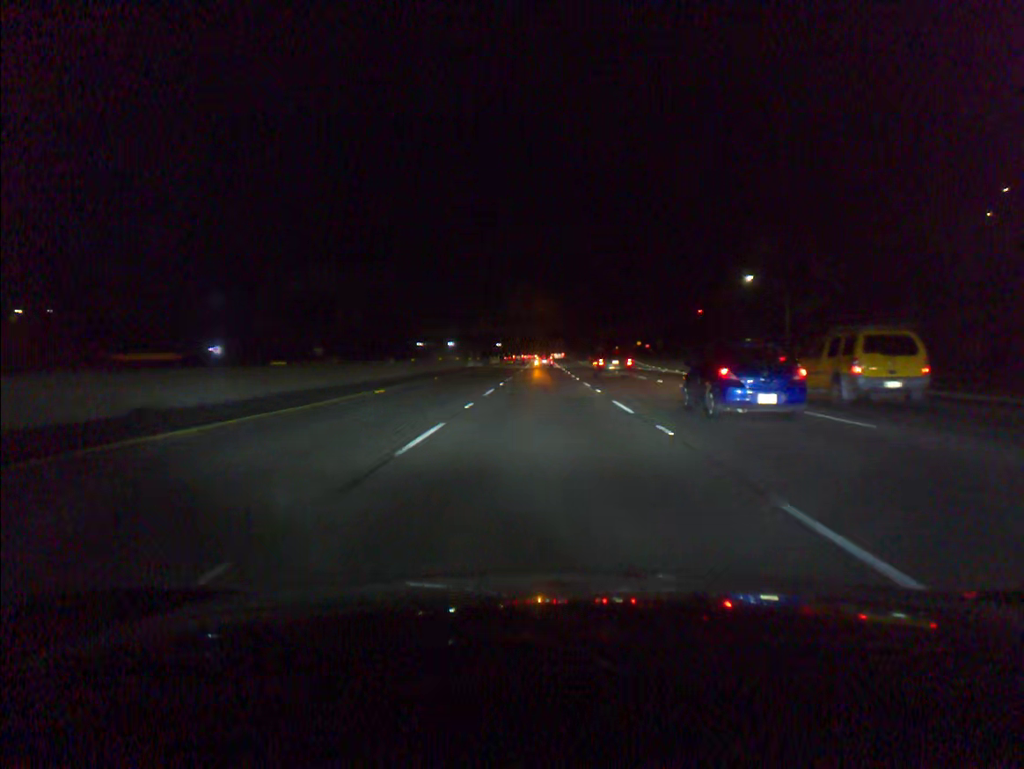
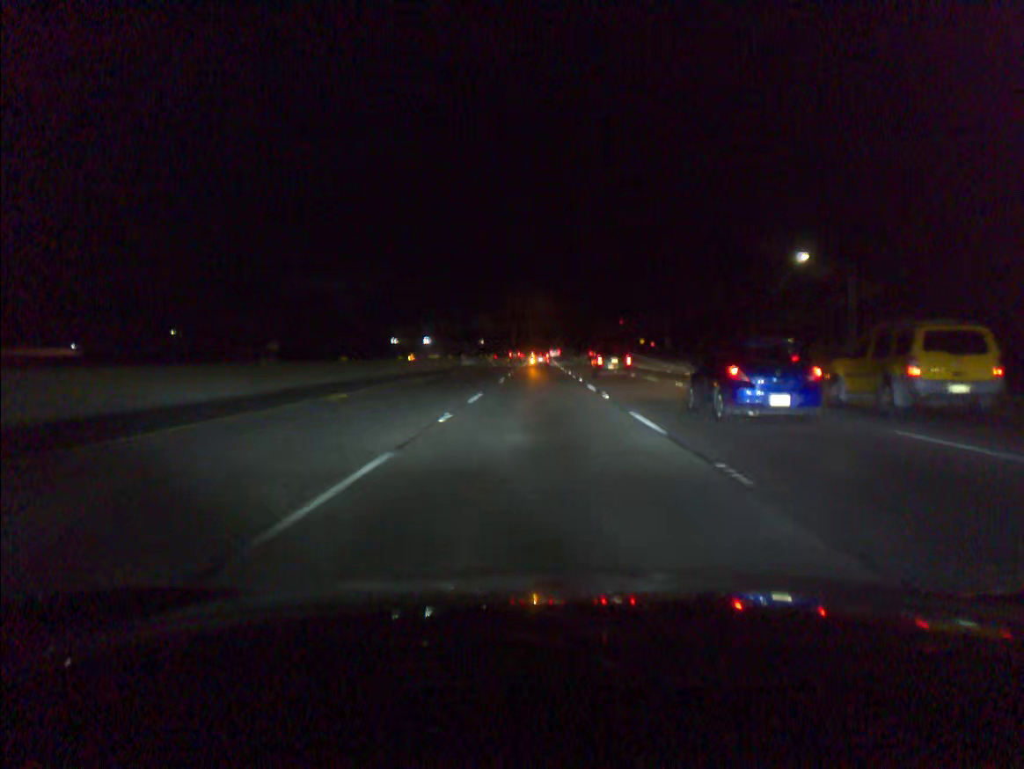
(0.0, +19.3) m; 0°
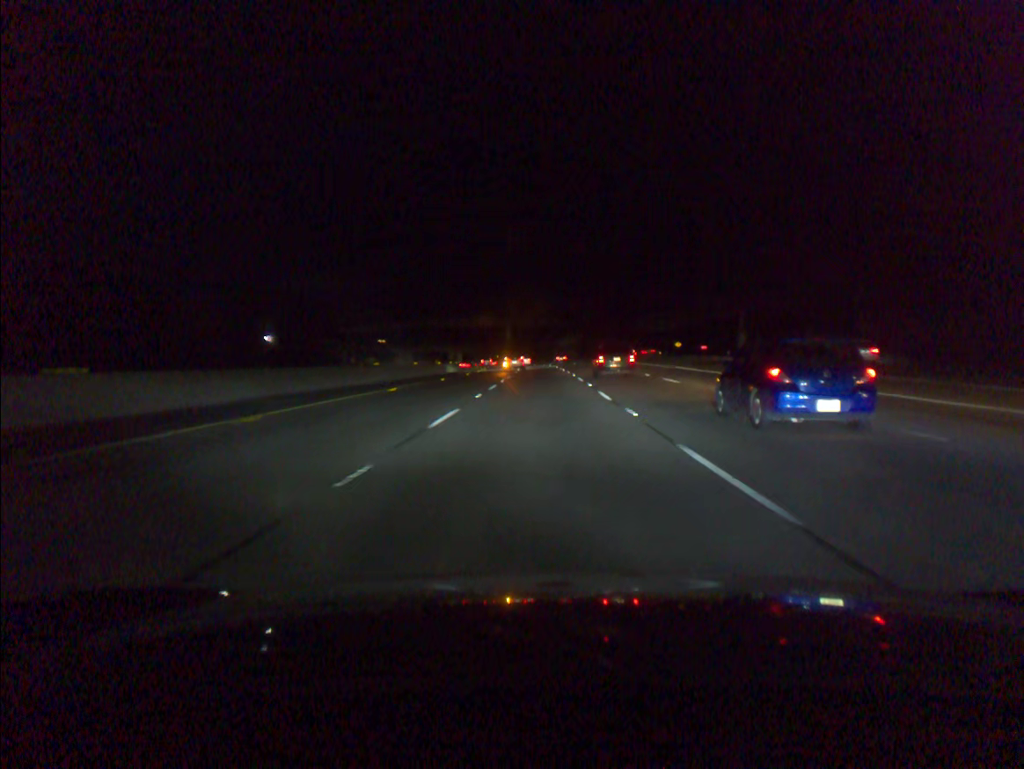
(0.0, +79.2) m; 0°
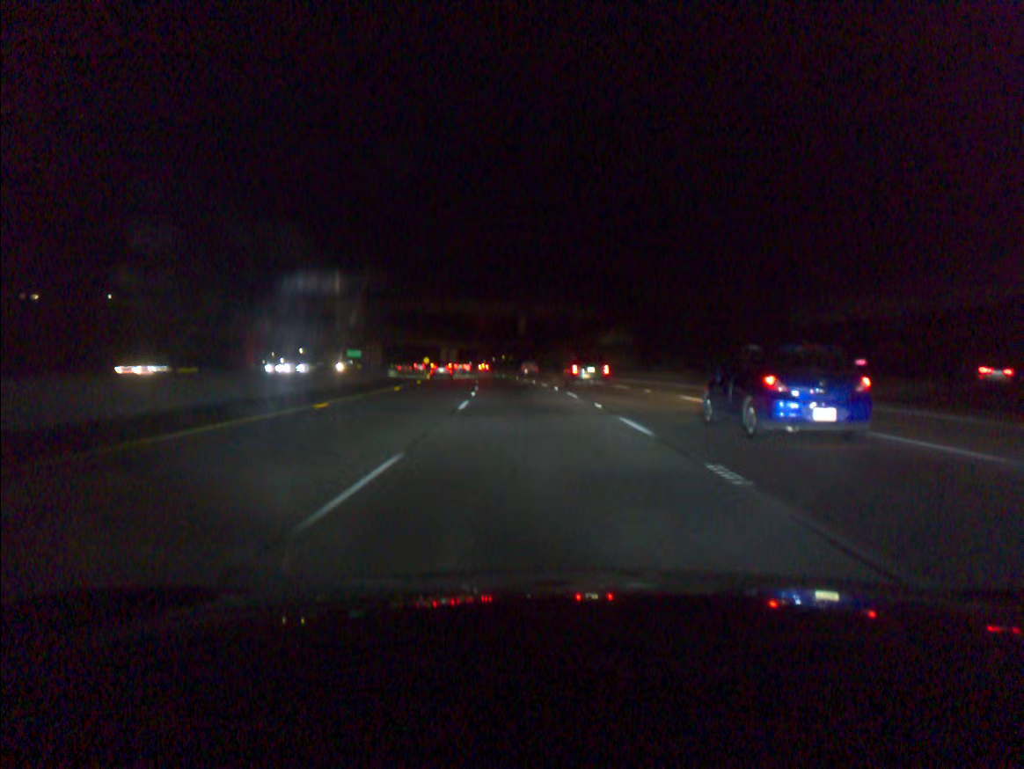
(-0.6, +80.7) m; -2°
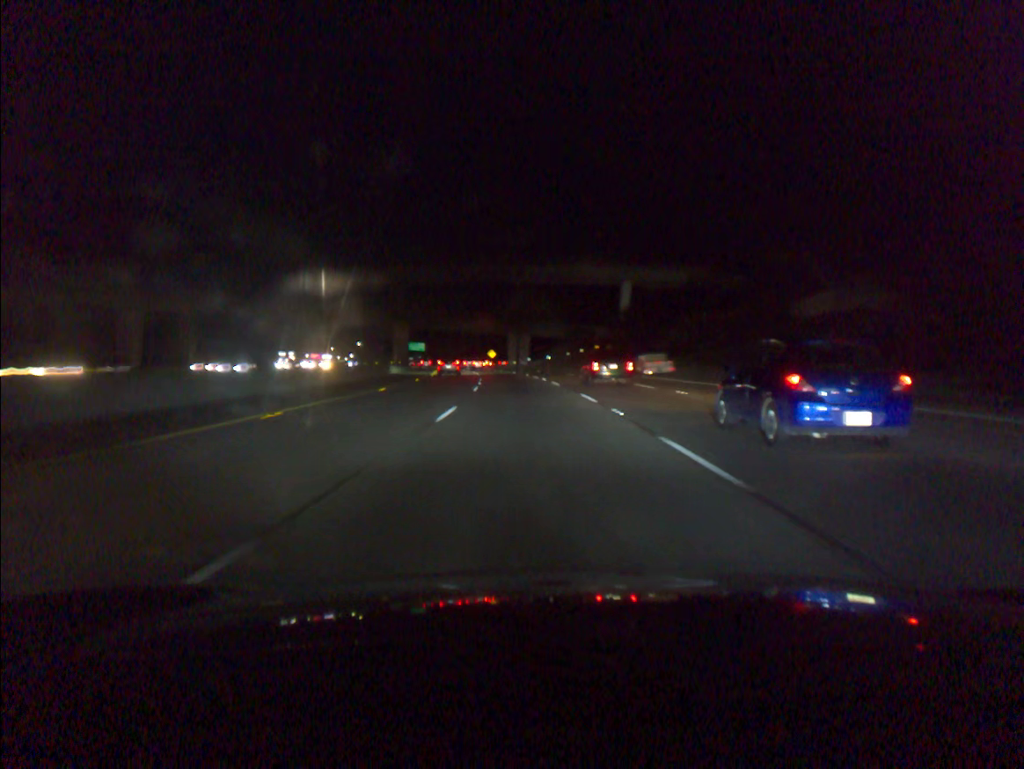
(-3.4, +63.5) m; -6°
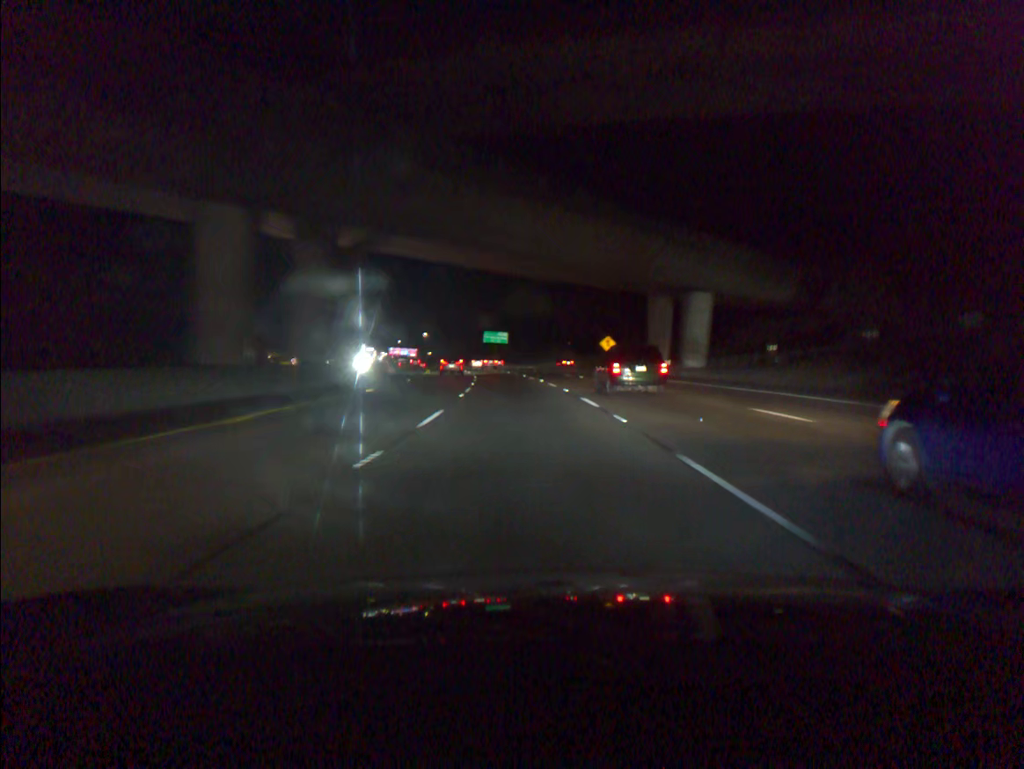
(-6.3, +89.3) m; -8°
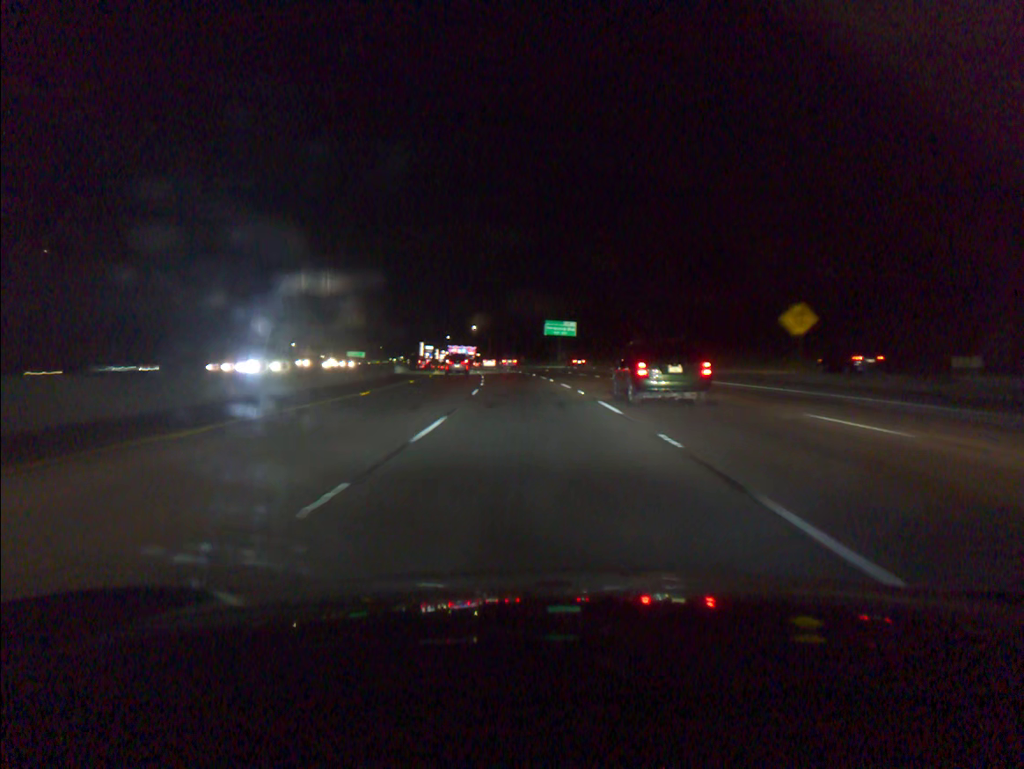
(-1.9, +46.6) m; -5°
